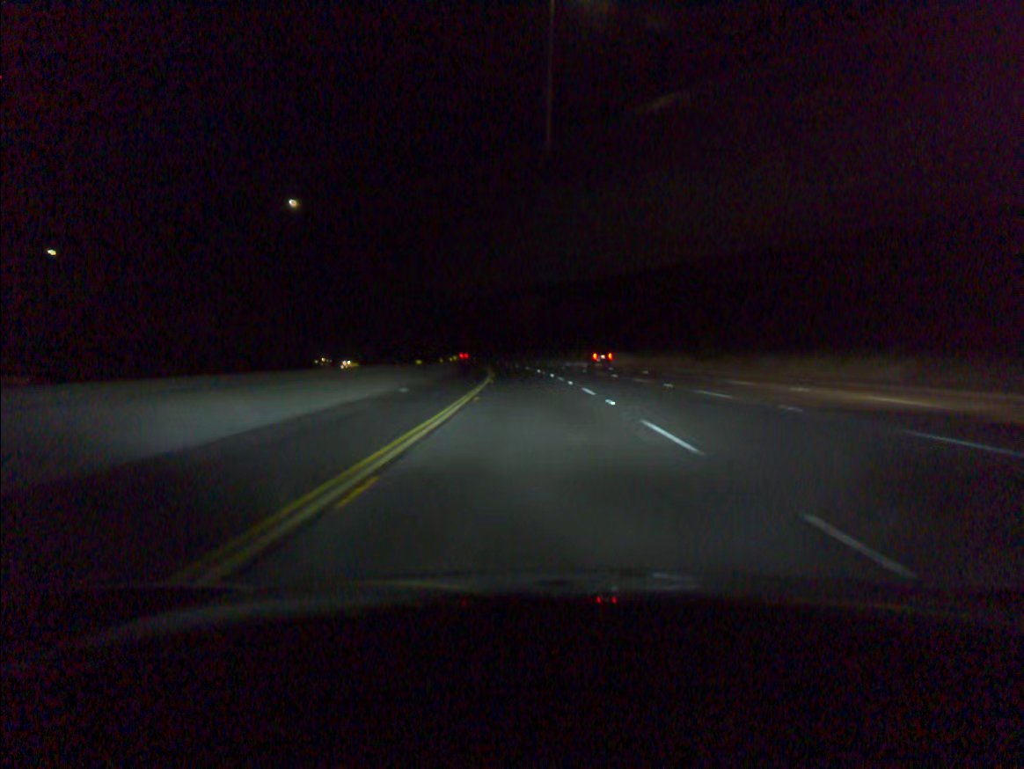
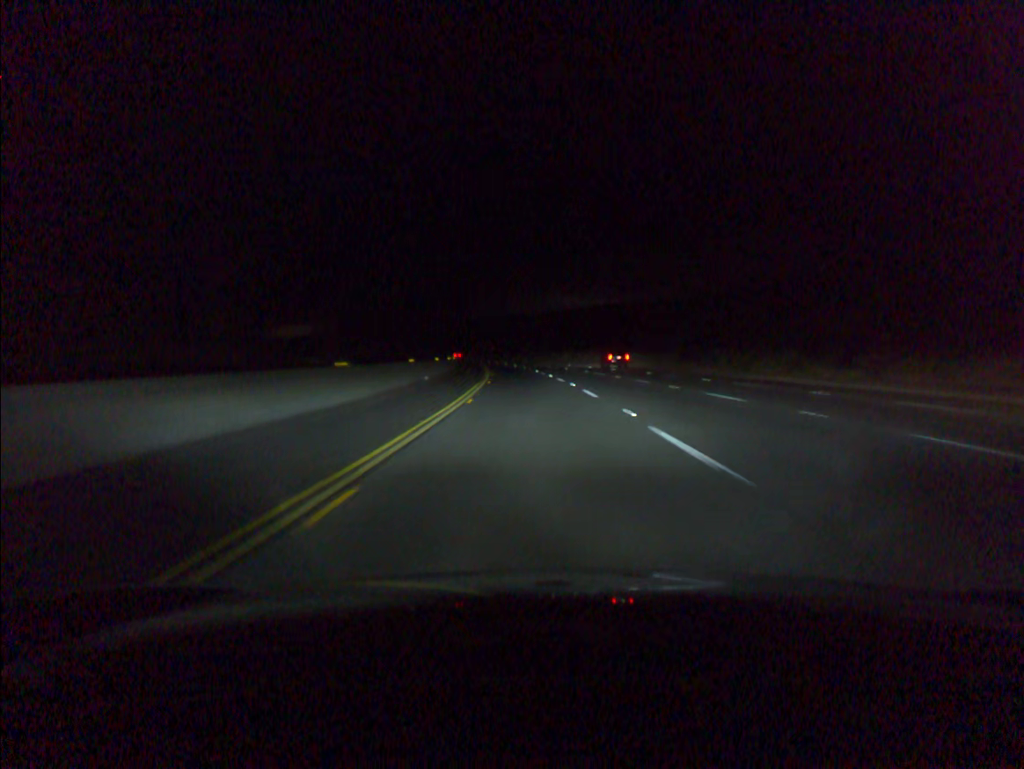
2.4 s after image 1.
(-3.1, +74.1) m; -5°
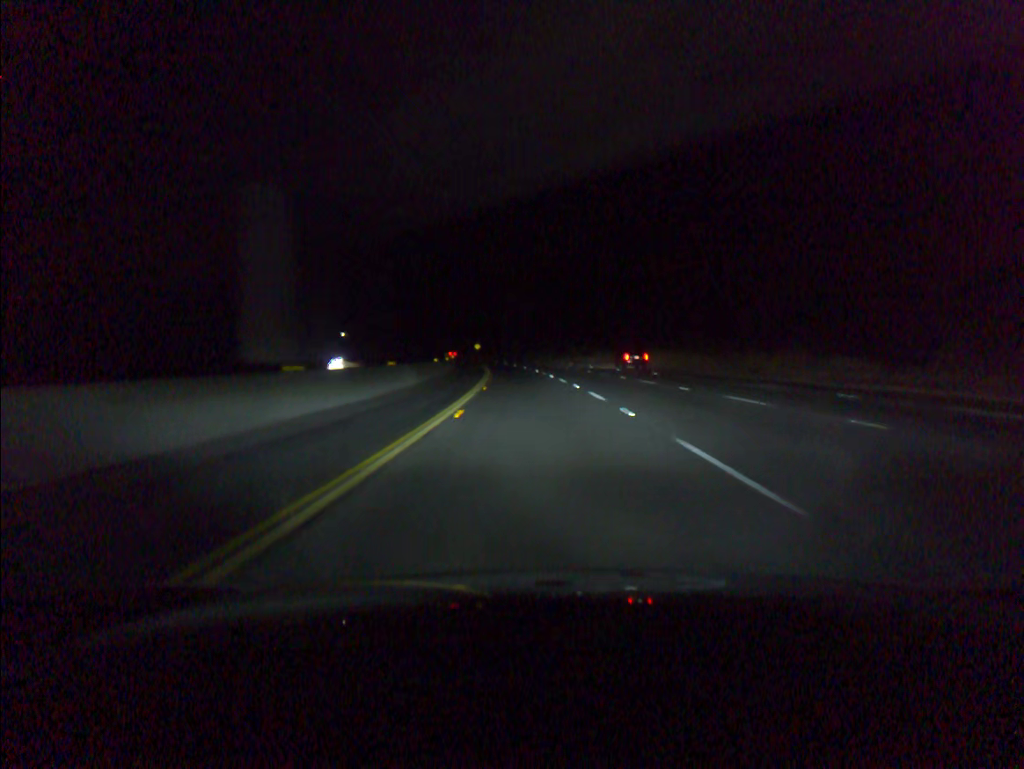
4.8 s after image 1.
(-3.4, +74.1) m; -5°
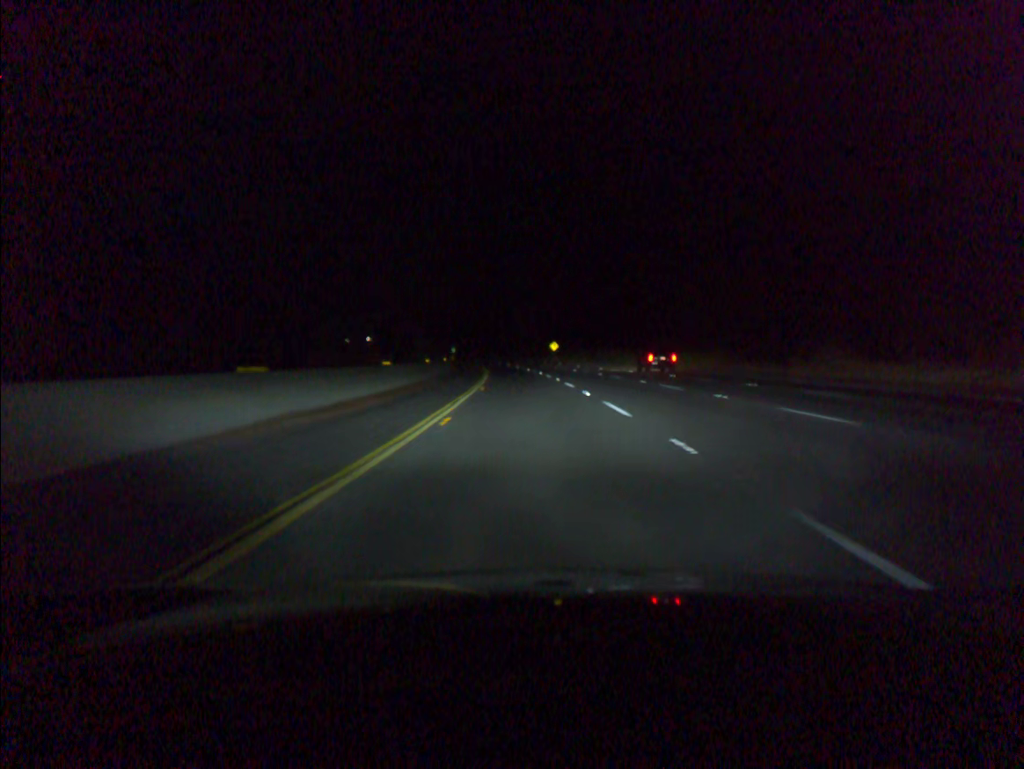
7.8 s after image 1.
(-5.0, +92.5) m; -6°
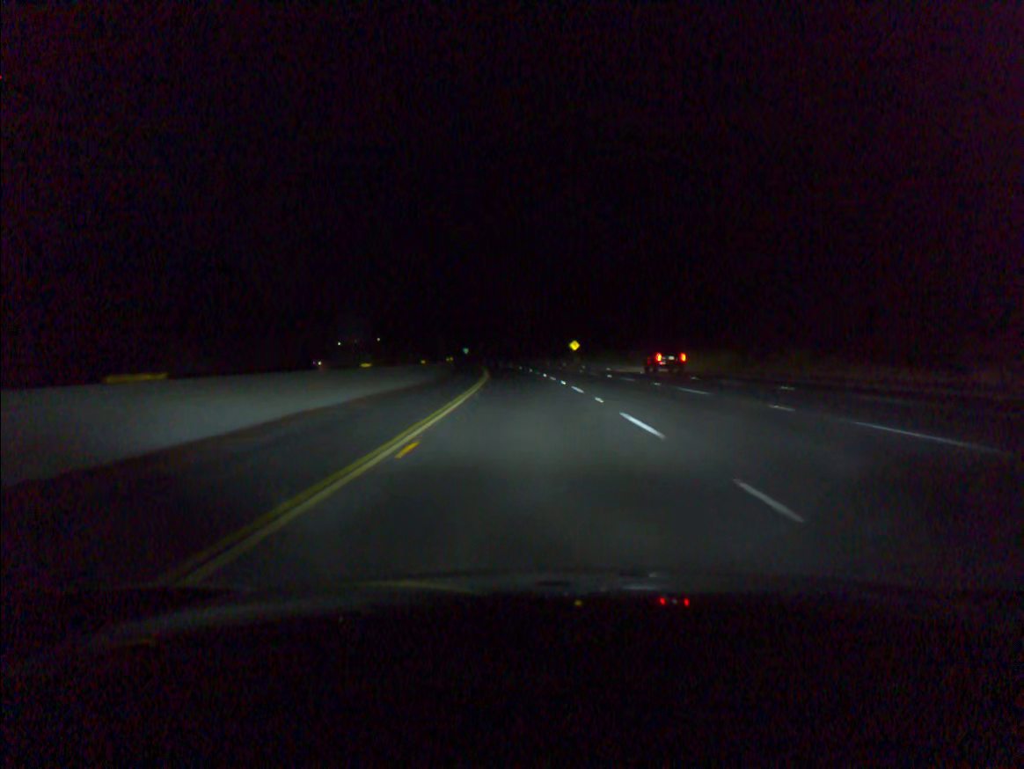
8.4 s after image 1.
(-0.2, +18.5) m; -1°
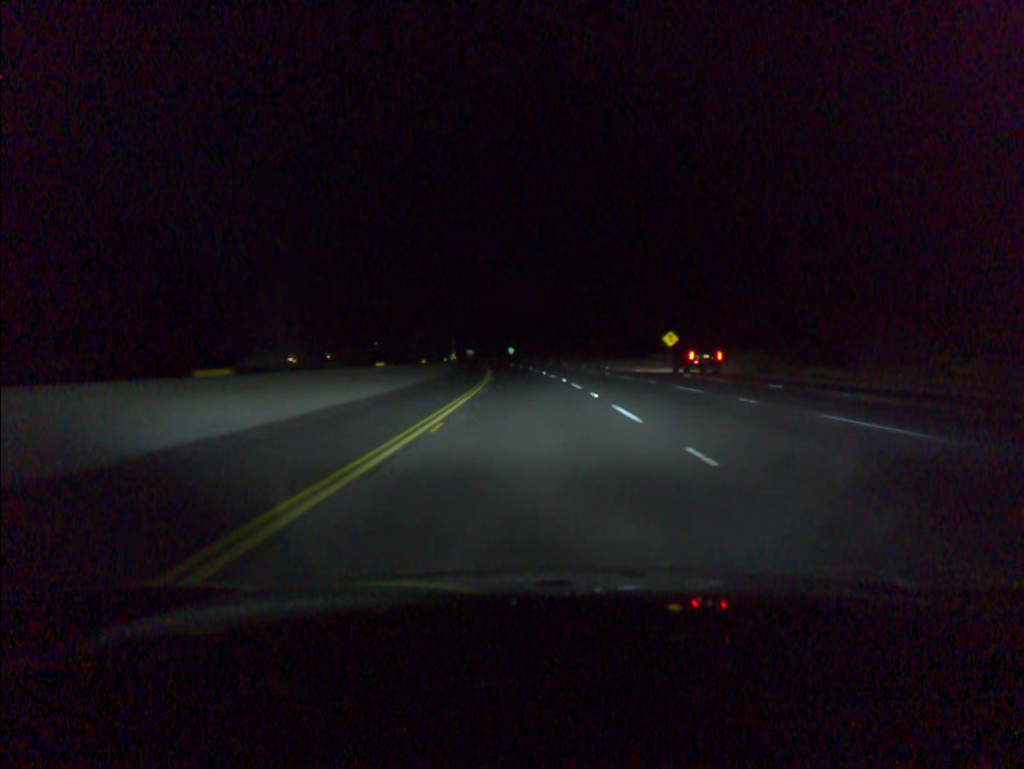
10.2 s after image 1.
(-2.0, +55.5) m; -4°
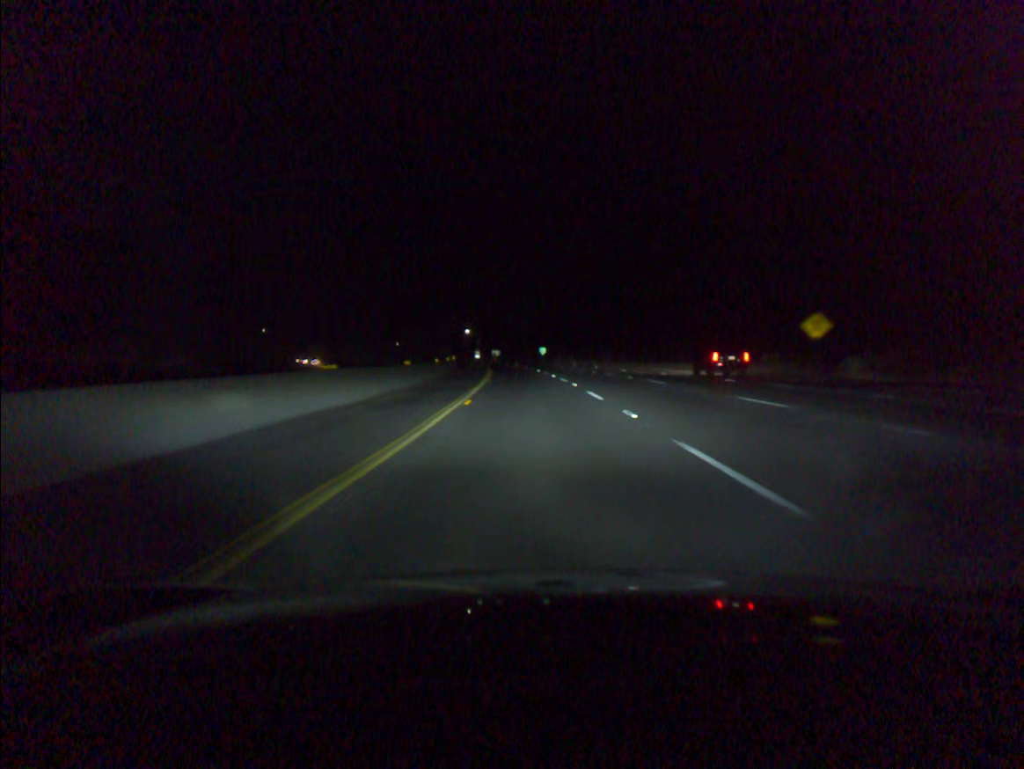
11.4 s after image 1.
(-0.8, +37.1) m; -3°
